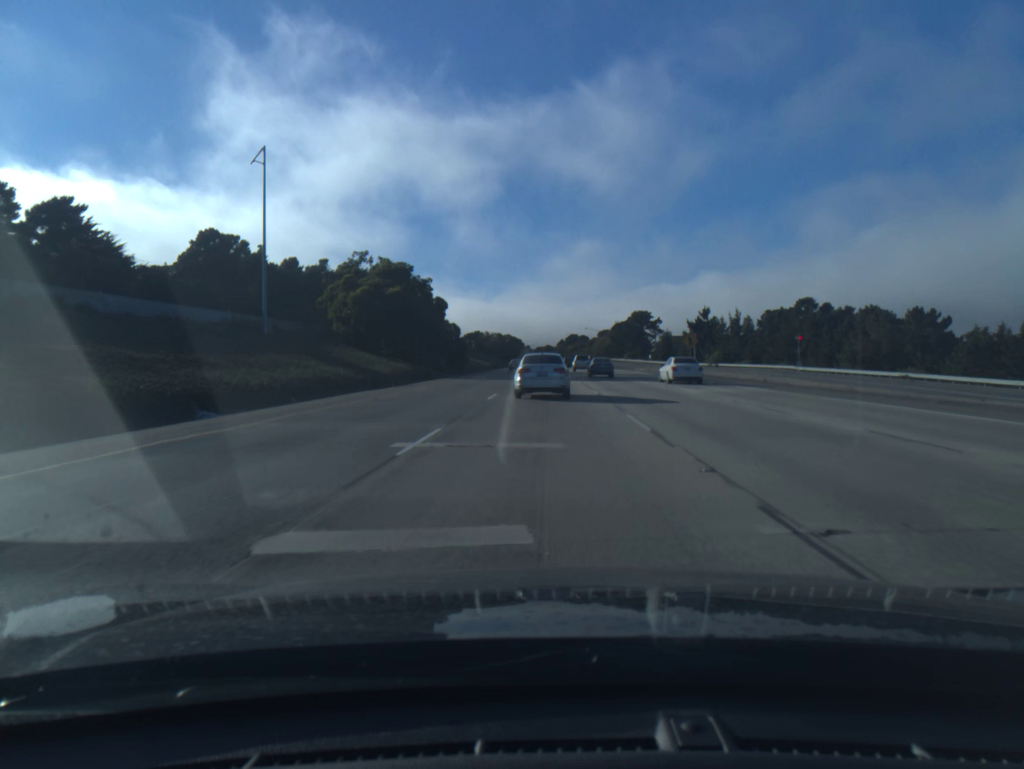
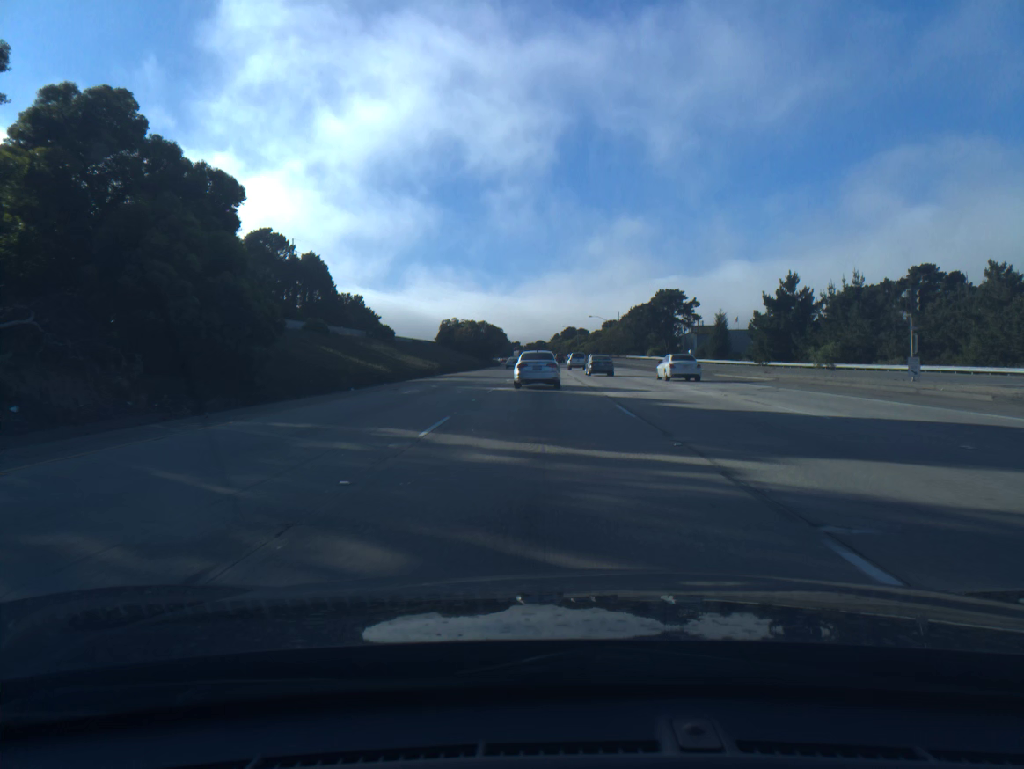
(+0.5, +56.8) m; +1°
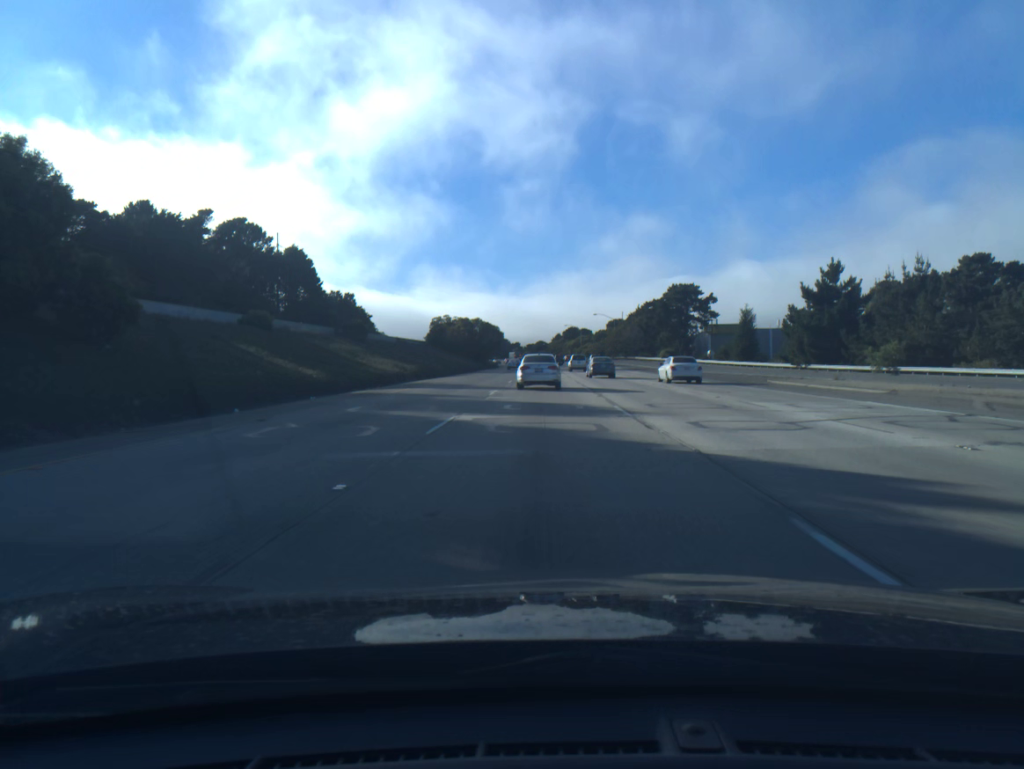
(0.0, +14.0) m; 0°
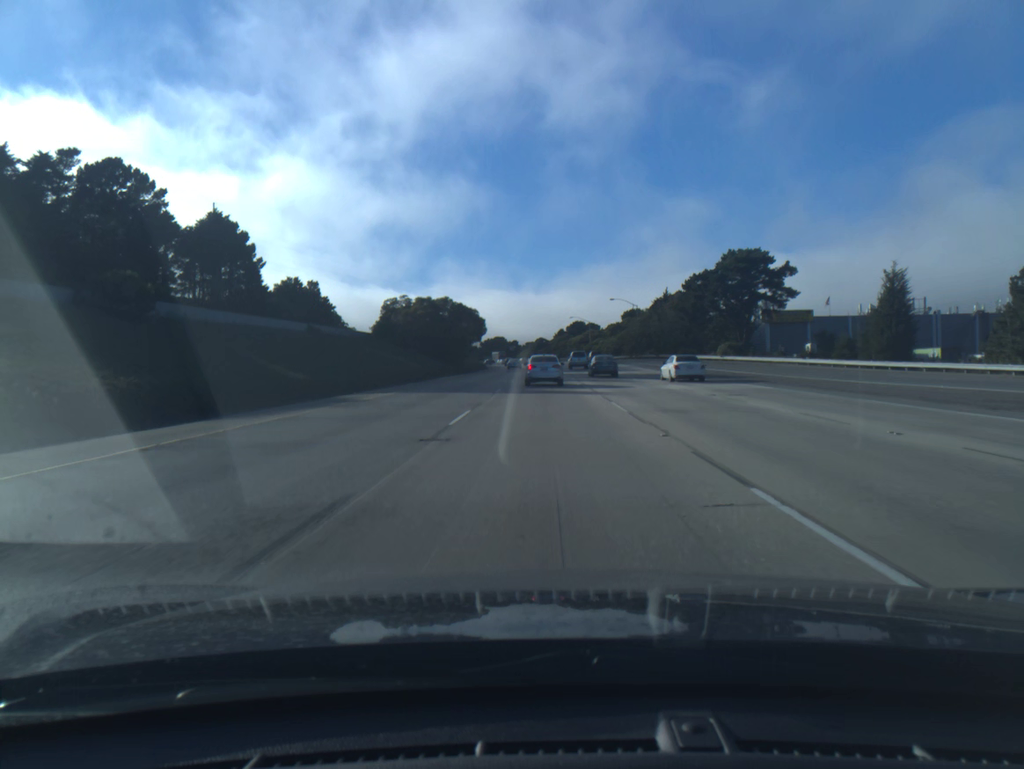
(0.0, +41.7) m; 0°
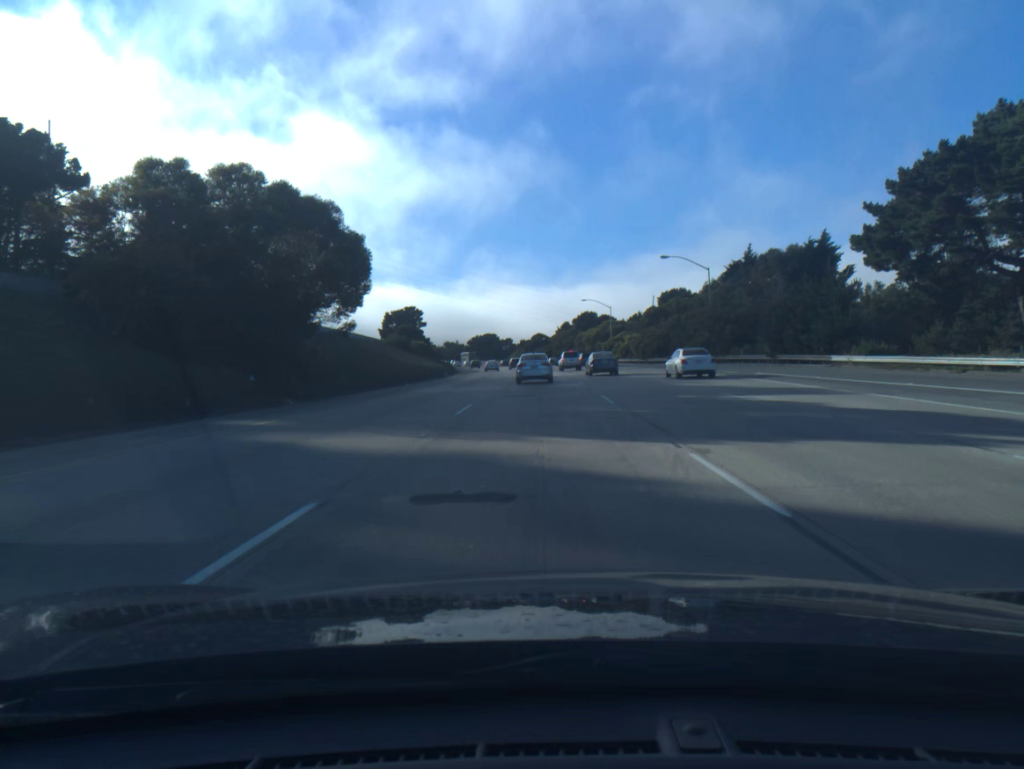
(+0.1, +55.9) m; 0°
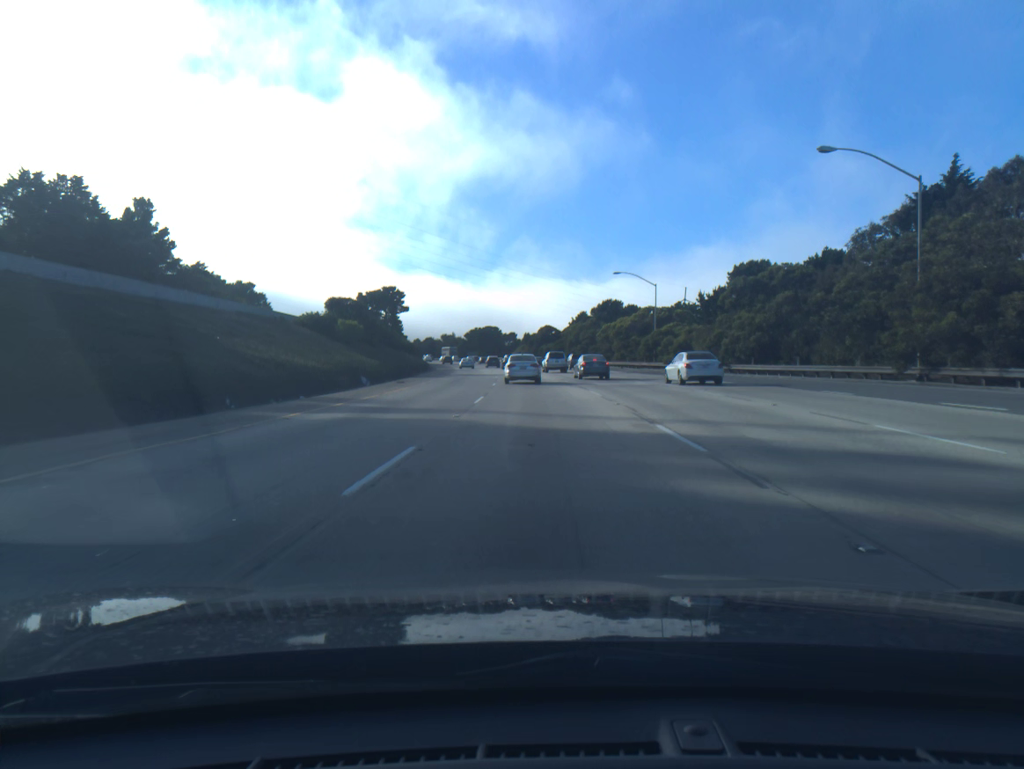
(-0.2, +39.9) m; -1°
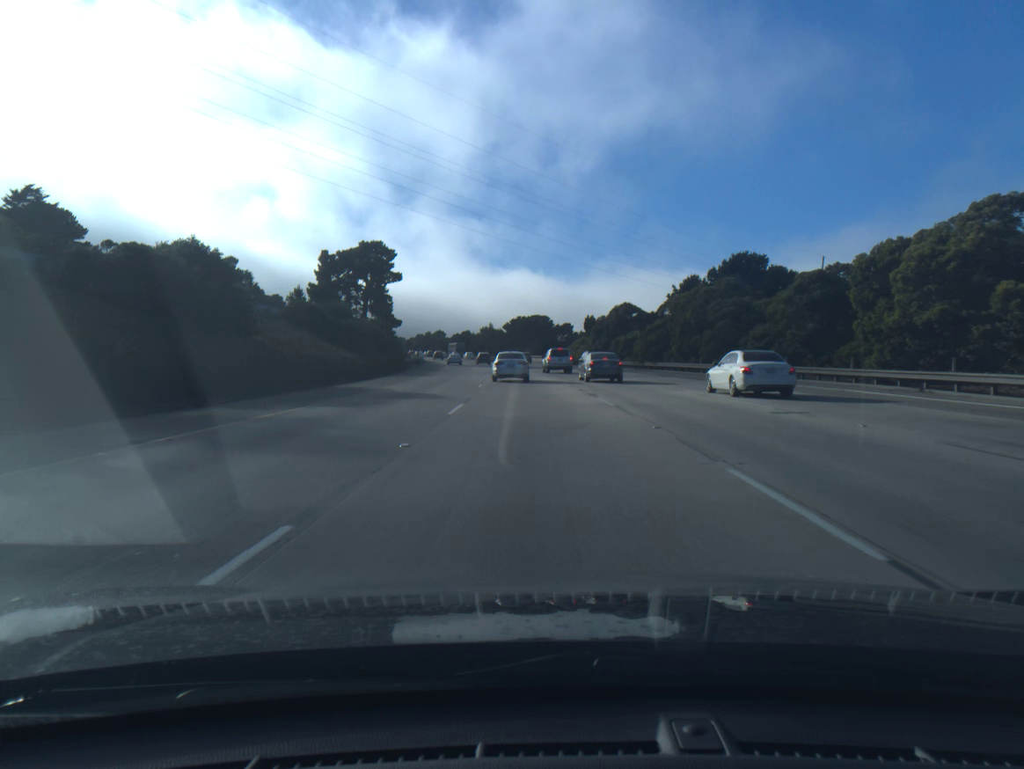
(-1.9, +63.7) m; -4°
